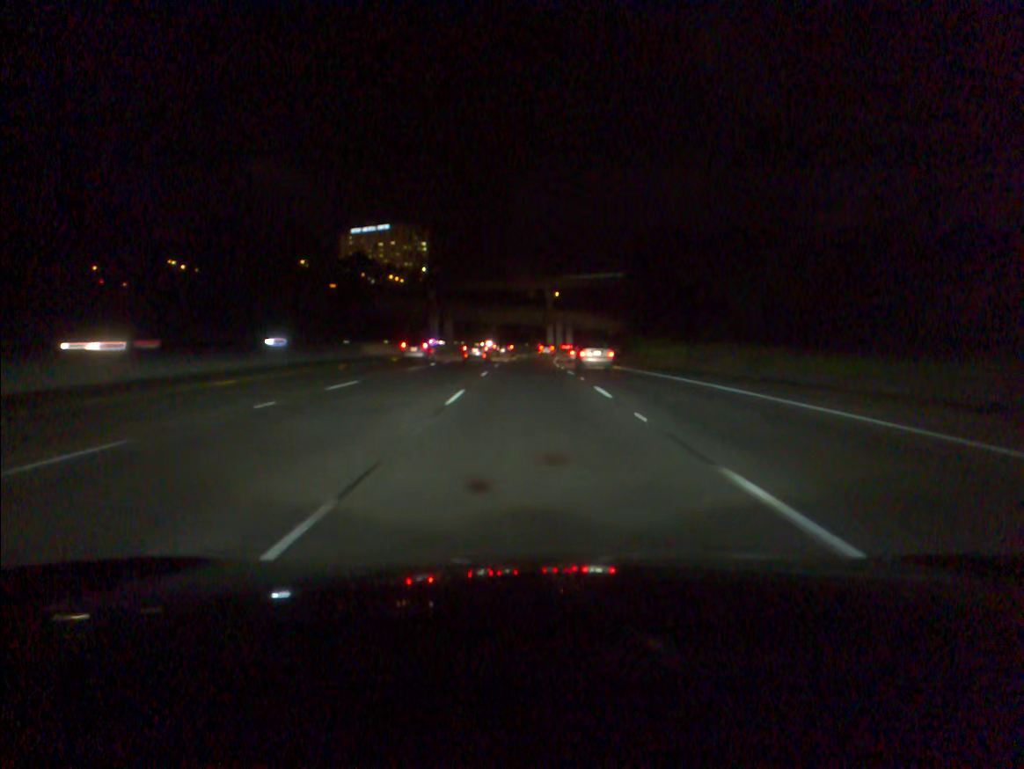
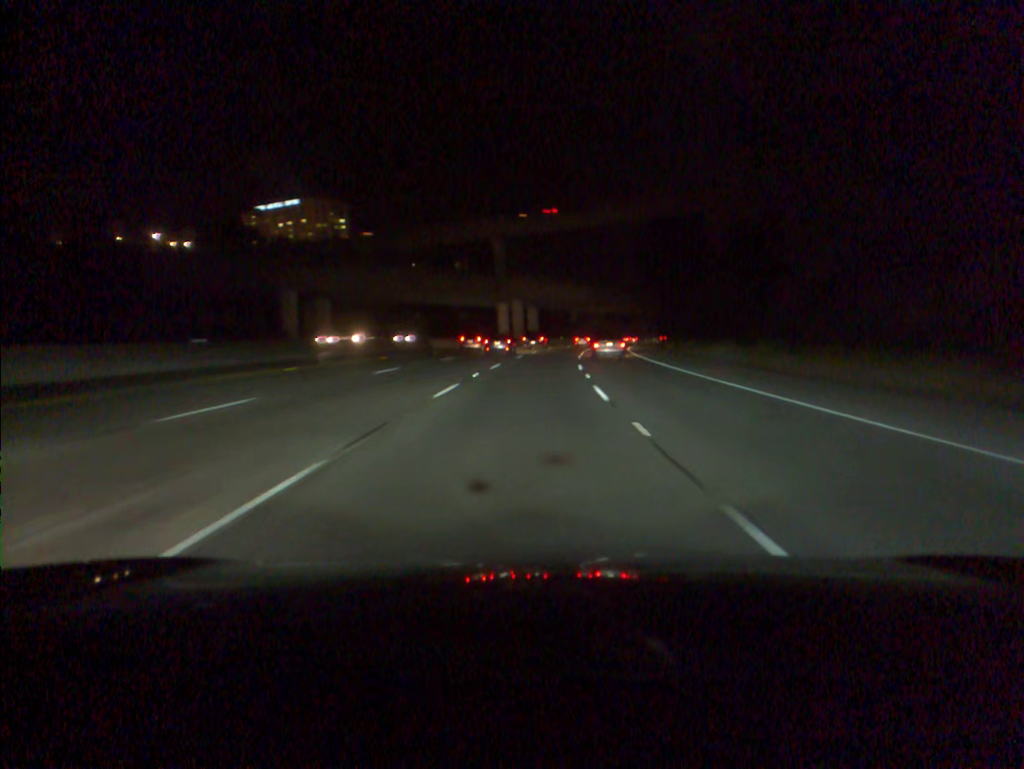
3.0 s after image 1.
(+1.7, +81.1) m; +4°
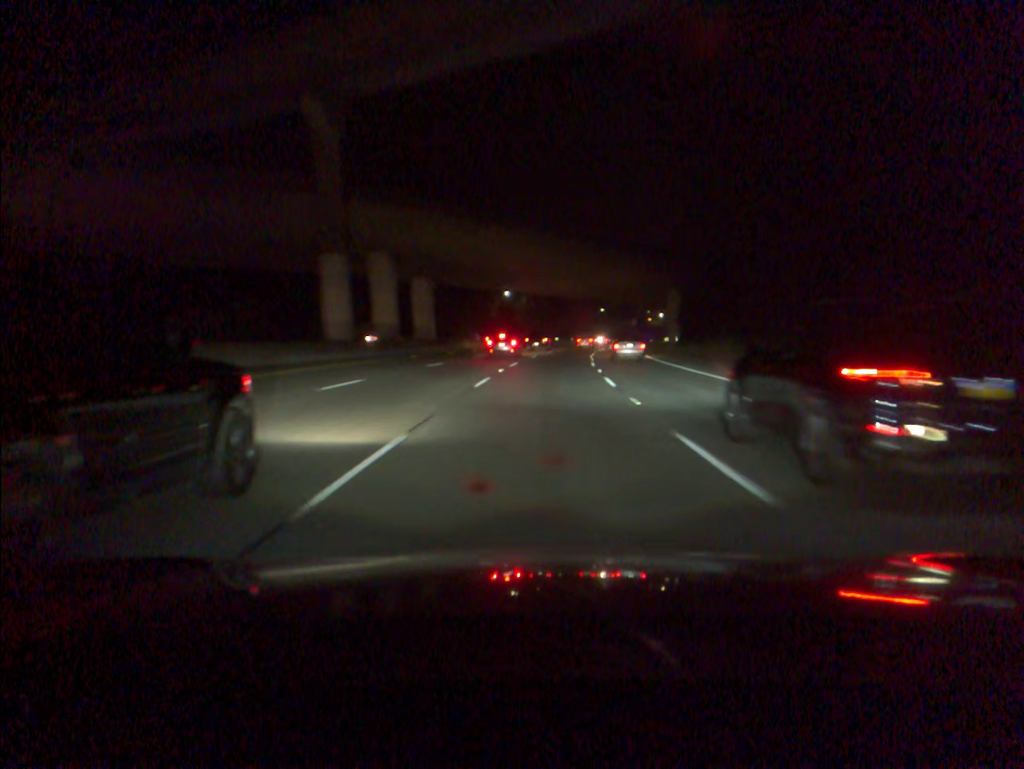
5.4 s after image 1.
(+2.9, +65.8) m; +6°
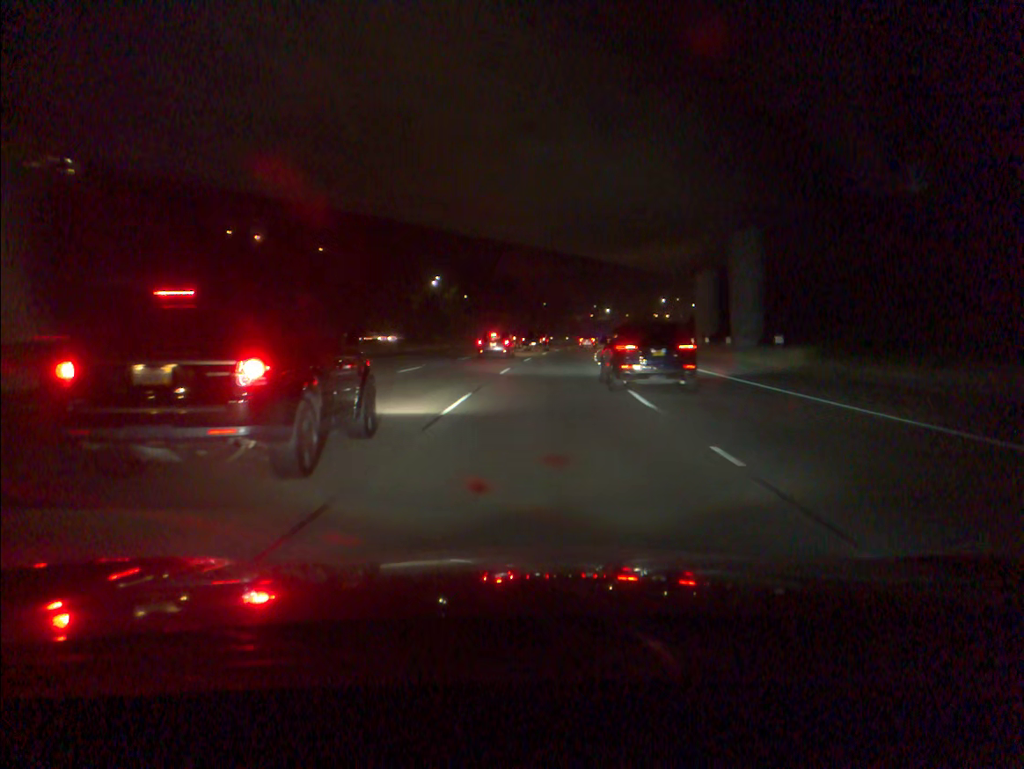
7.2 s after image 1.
(+2.1, +49.7) m; +5°
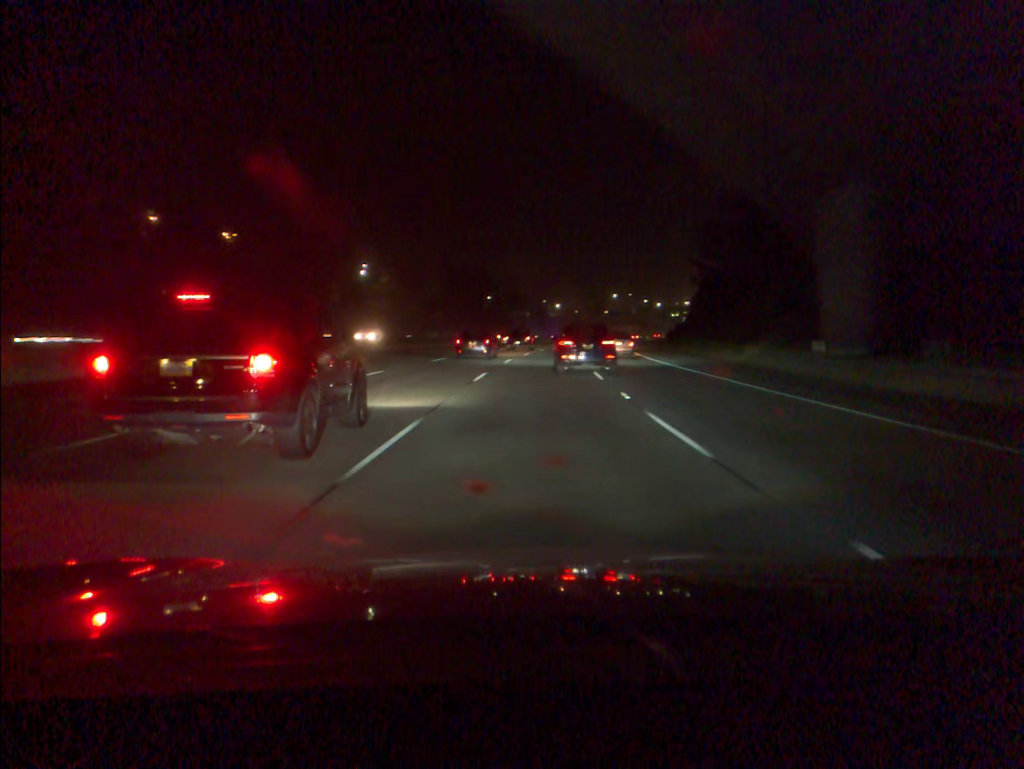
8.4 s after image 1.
(+1.1, +33.1) m; +4°
